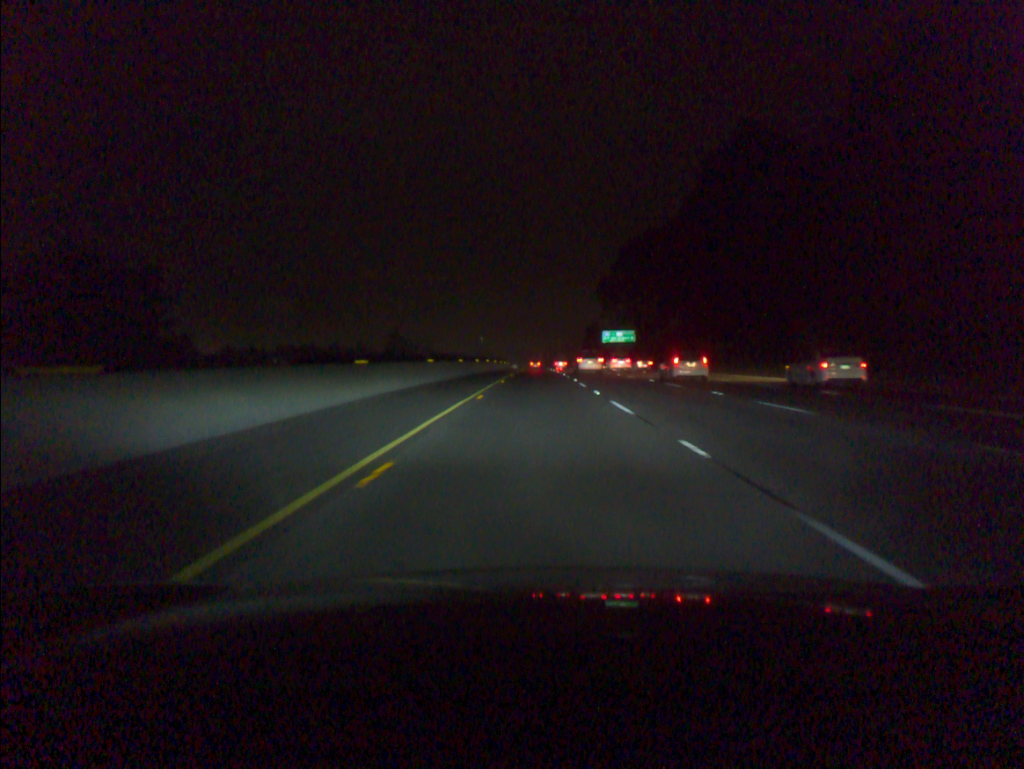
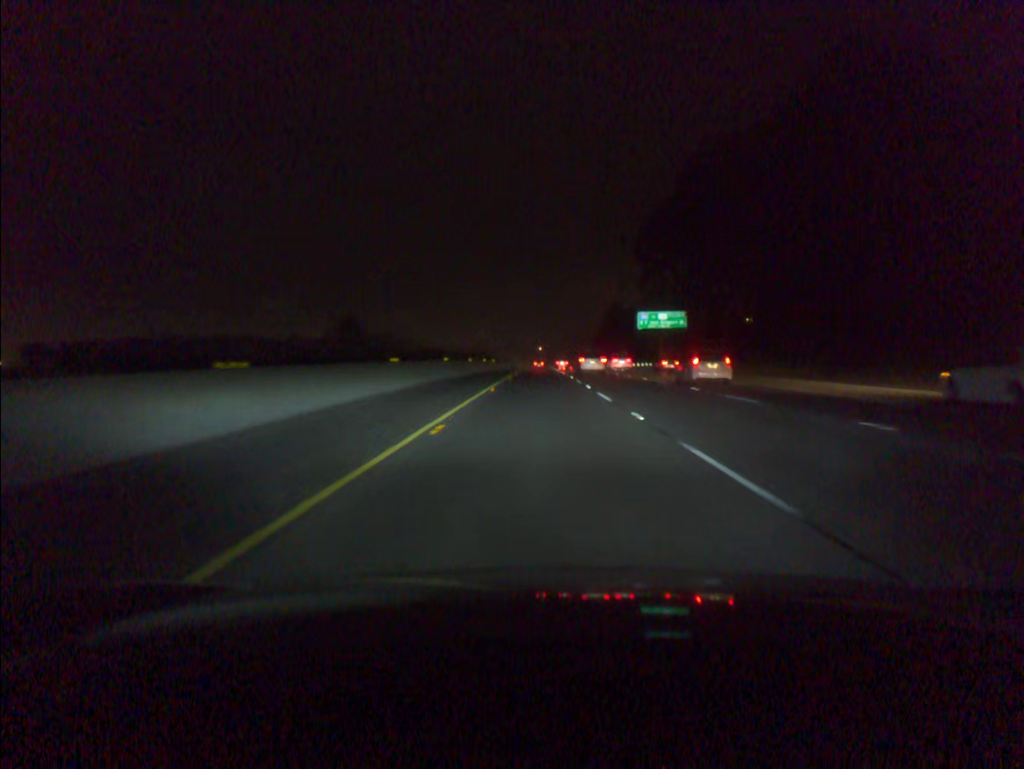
(0.0, +53.6) m; 0°
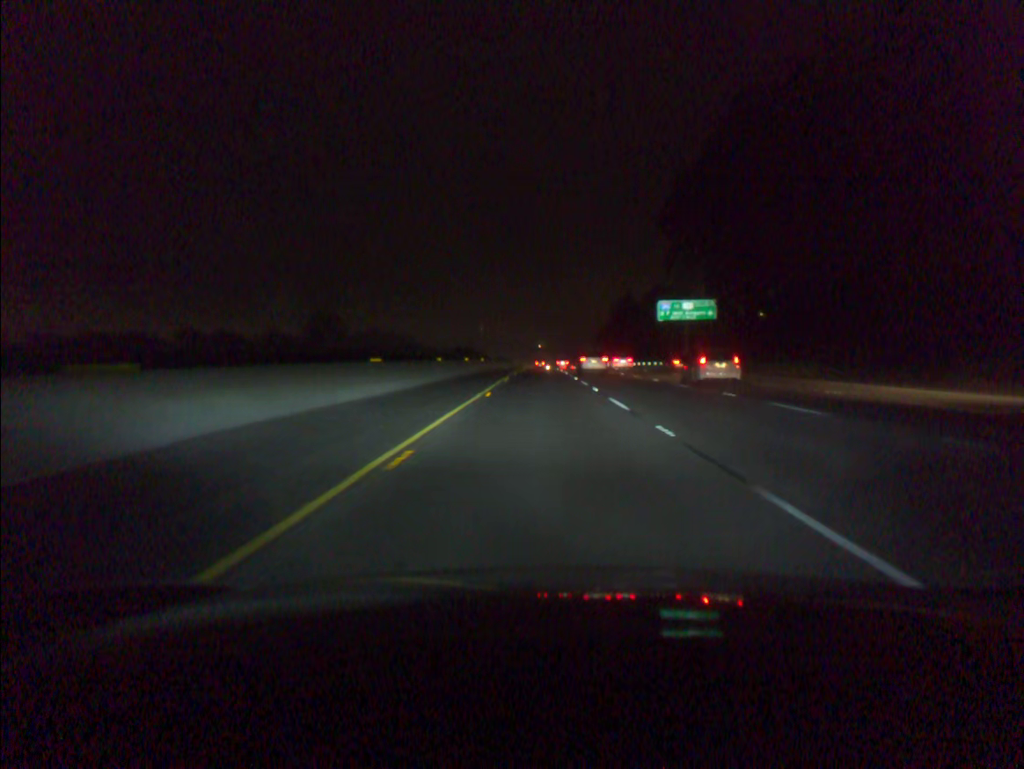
(0.0, +18.2) m; 0°
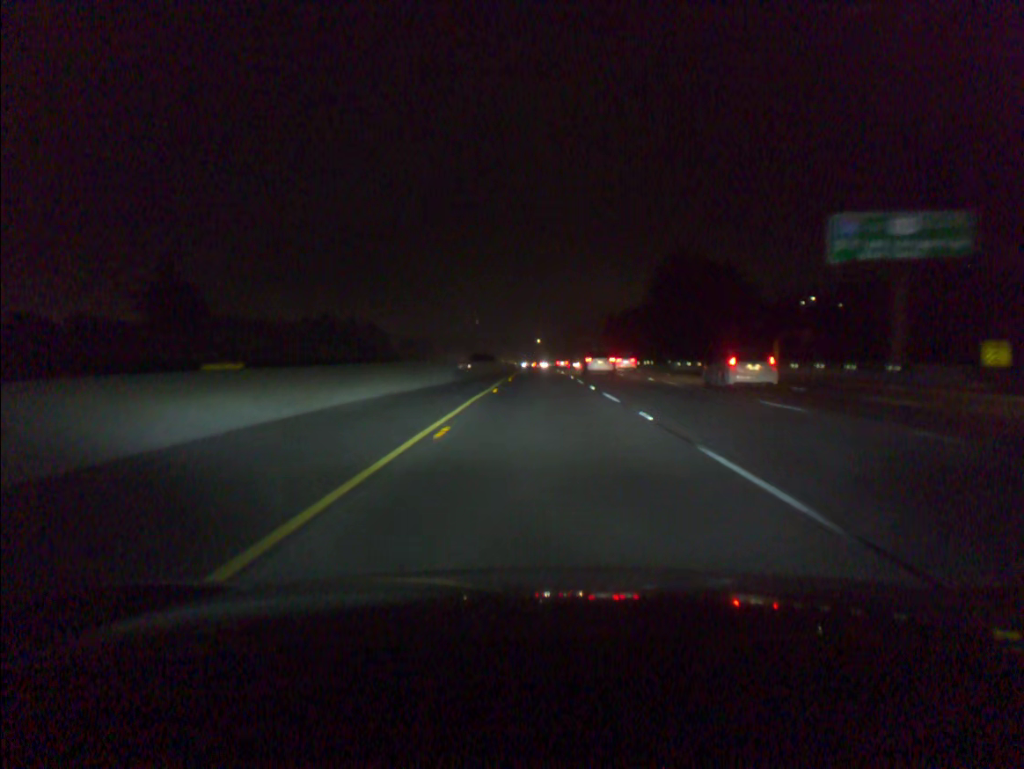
(0.0, +55.4) m; 0°
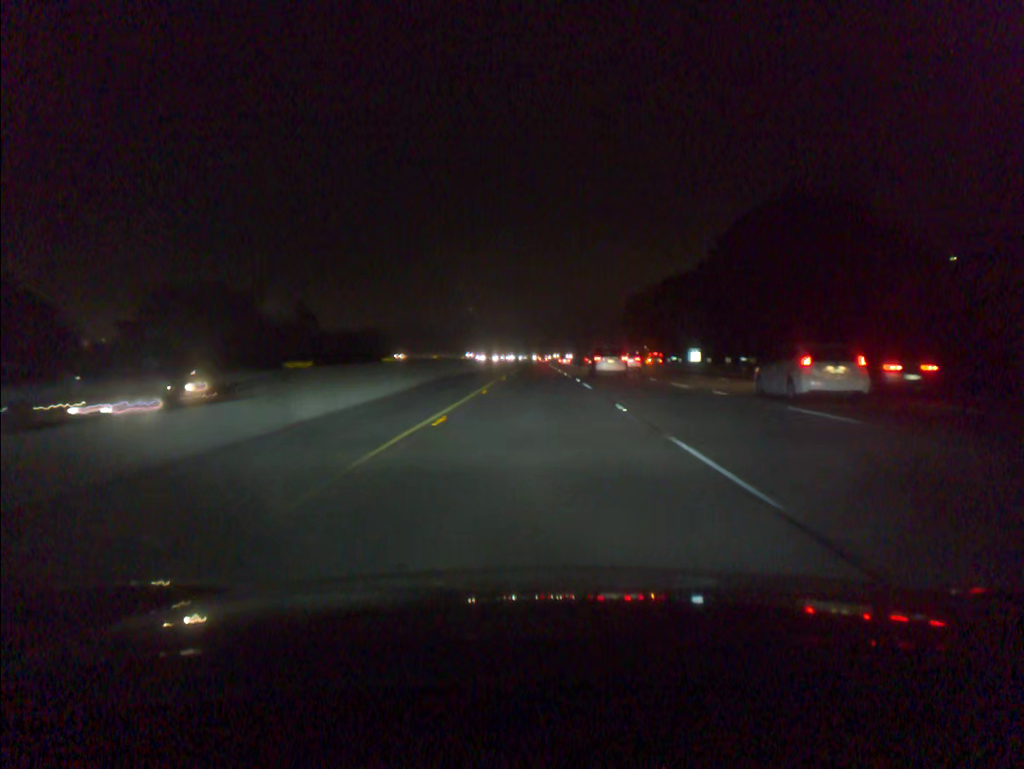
(+0.2, +76.0) m; 0°
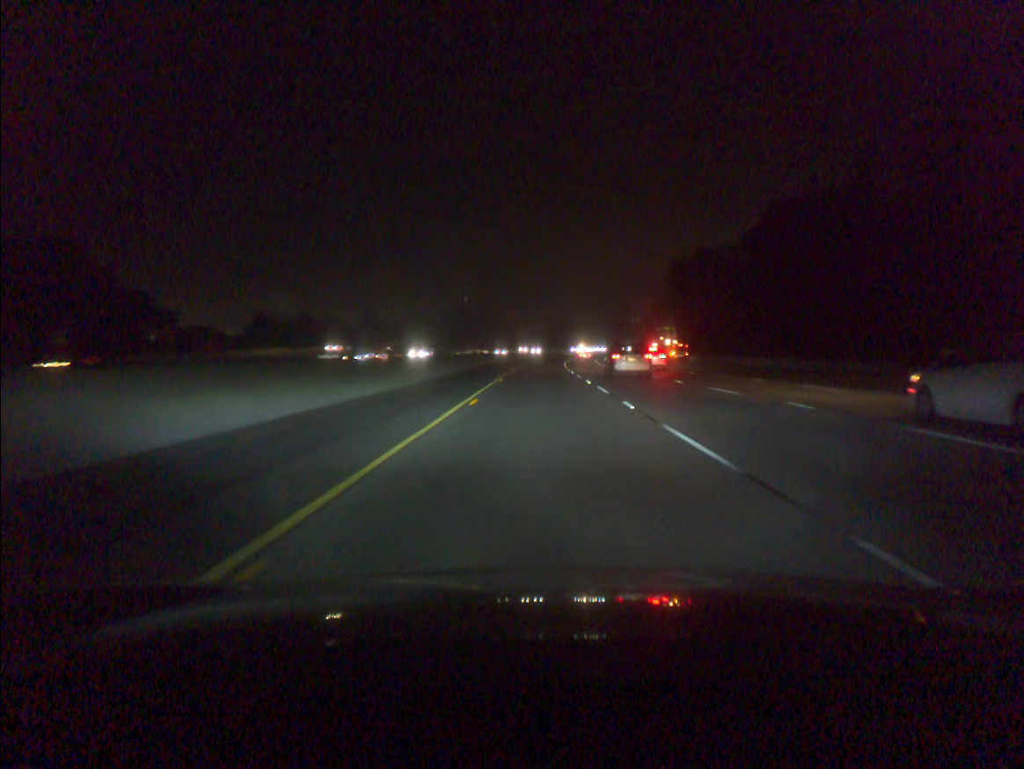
(-0.2, +78.4) m; 0°
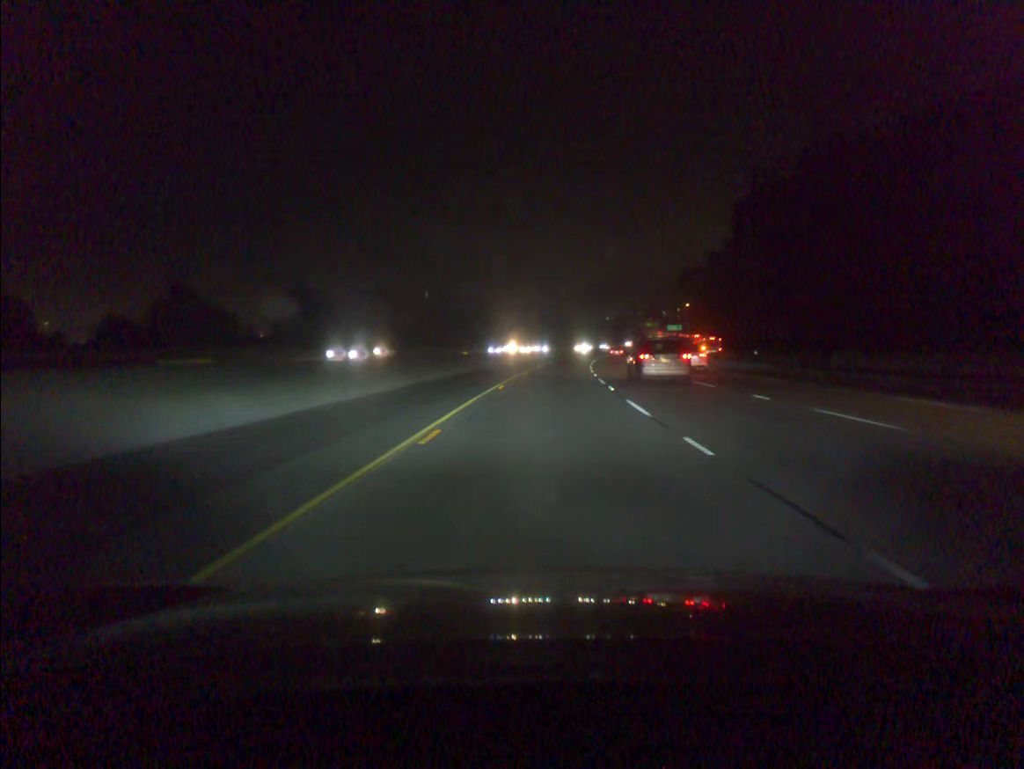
(+0.9, +80.8) m; +2°
